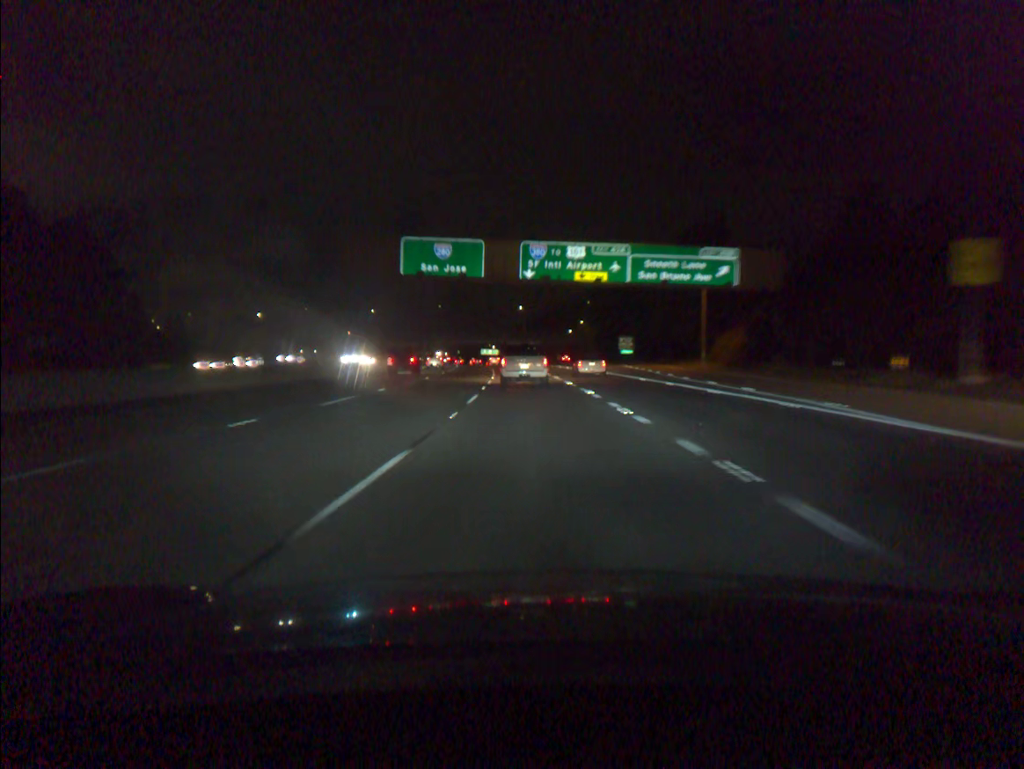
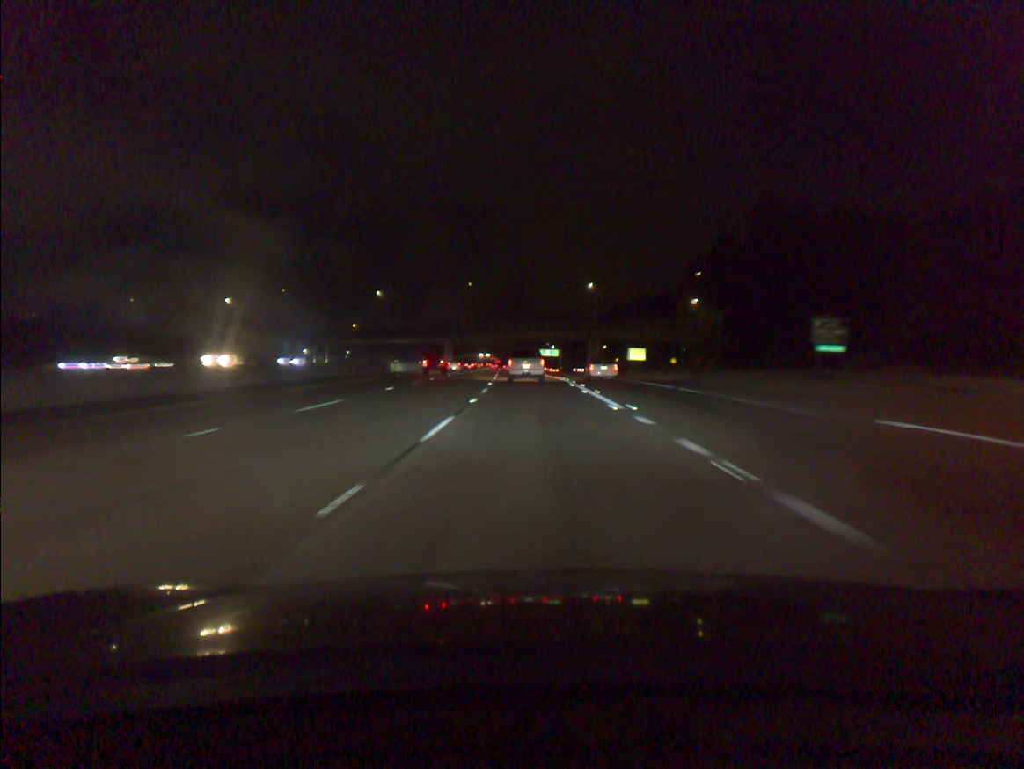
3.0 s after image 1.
(-3.3, +80.3) m; -5°
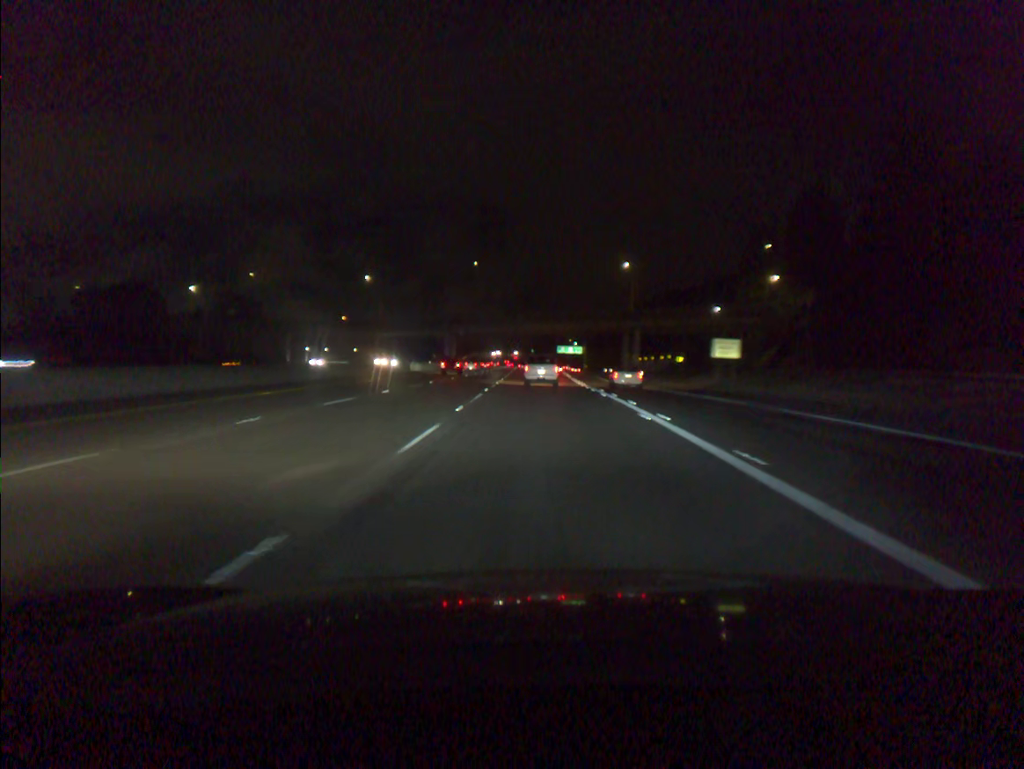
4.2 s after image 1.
(-0.4, +32.0) m; -1°
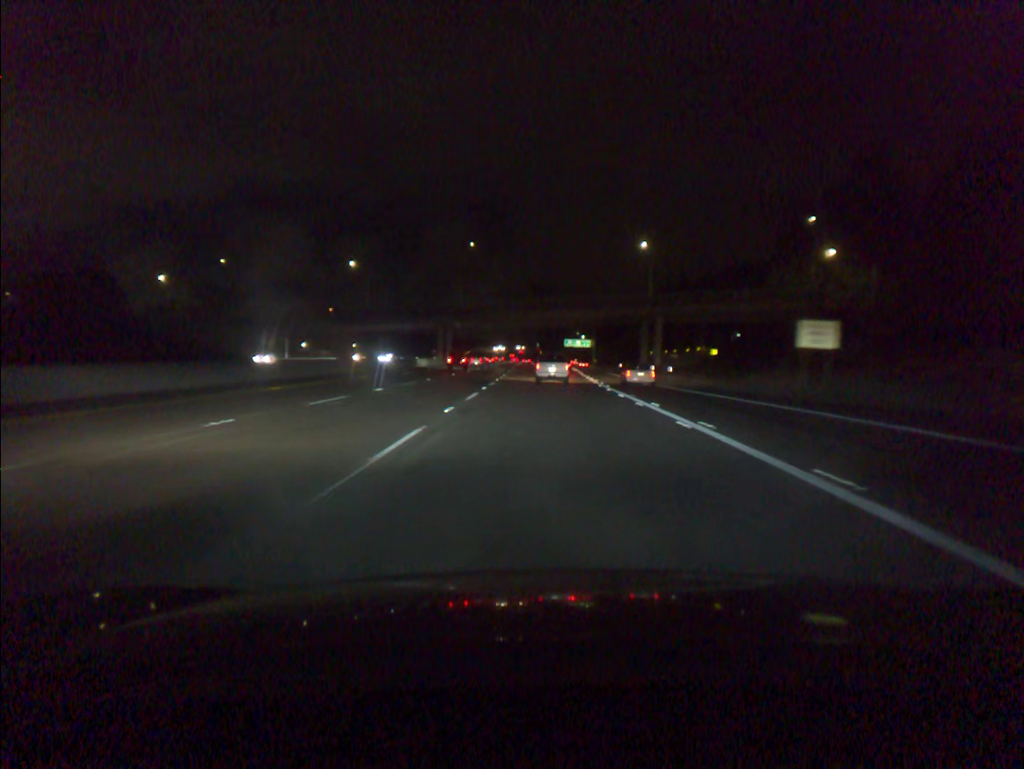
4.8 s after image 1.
(-0.1, +16.0) m; 0°
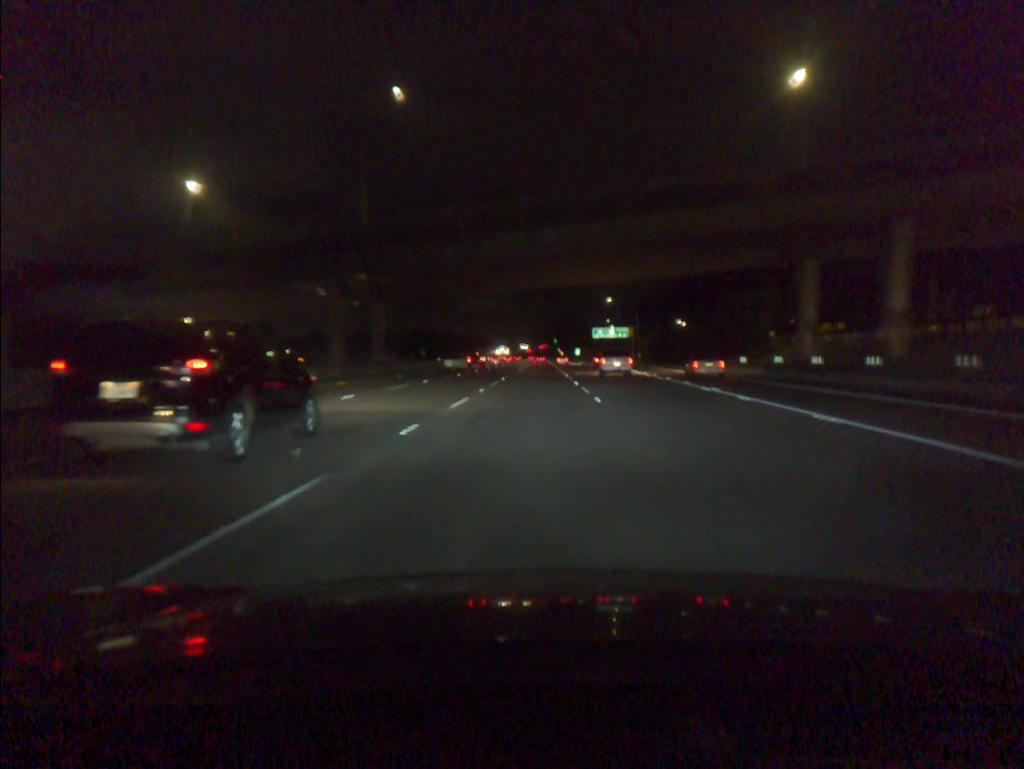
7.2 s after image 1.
(-0.6, +65.0) m; -1°
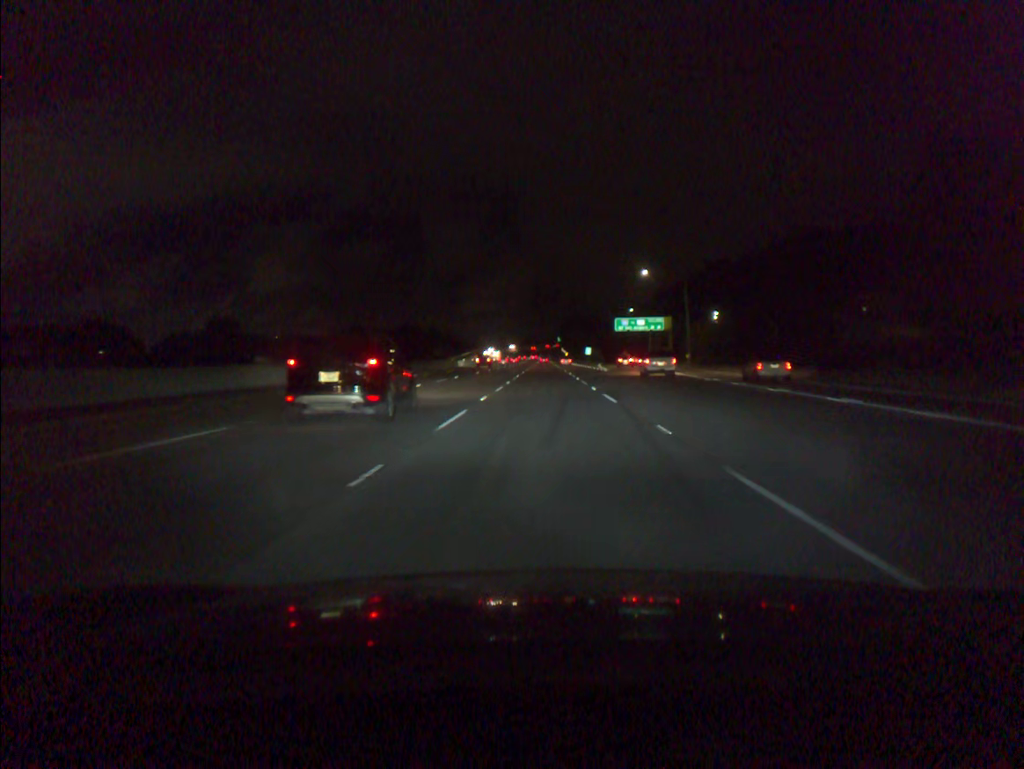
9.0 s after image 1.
(-0.2, +49.6) m; 0°
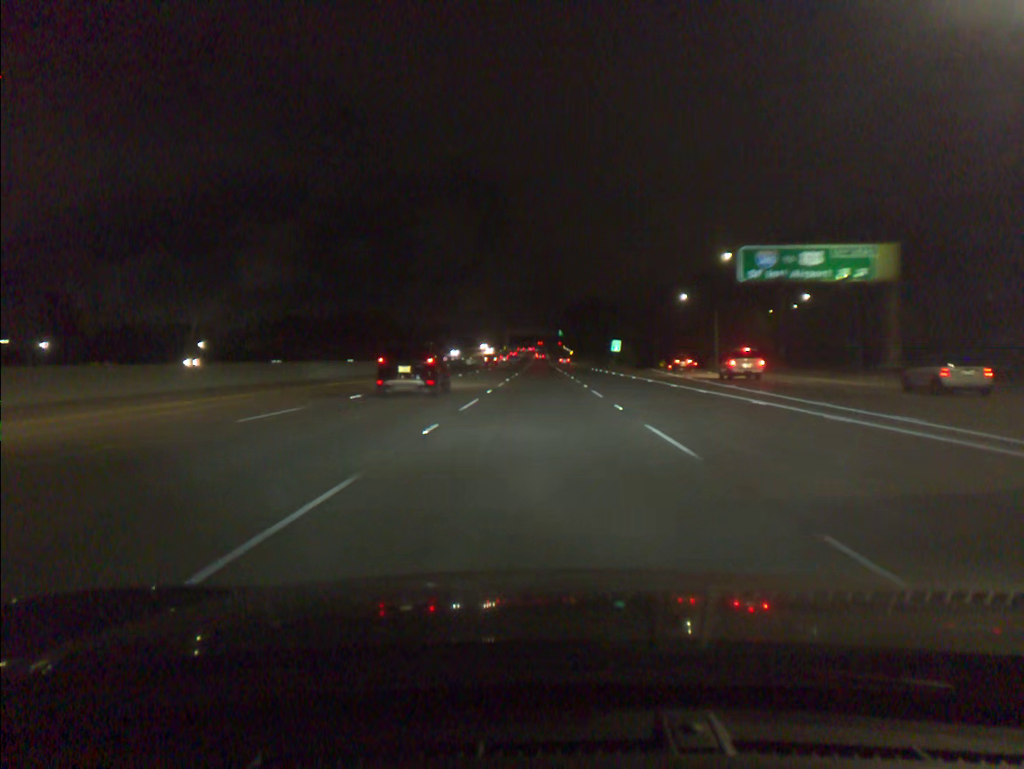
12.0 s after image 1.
(+0.6, +84.1) m; 0°
